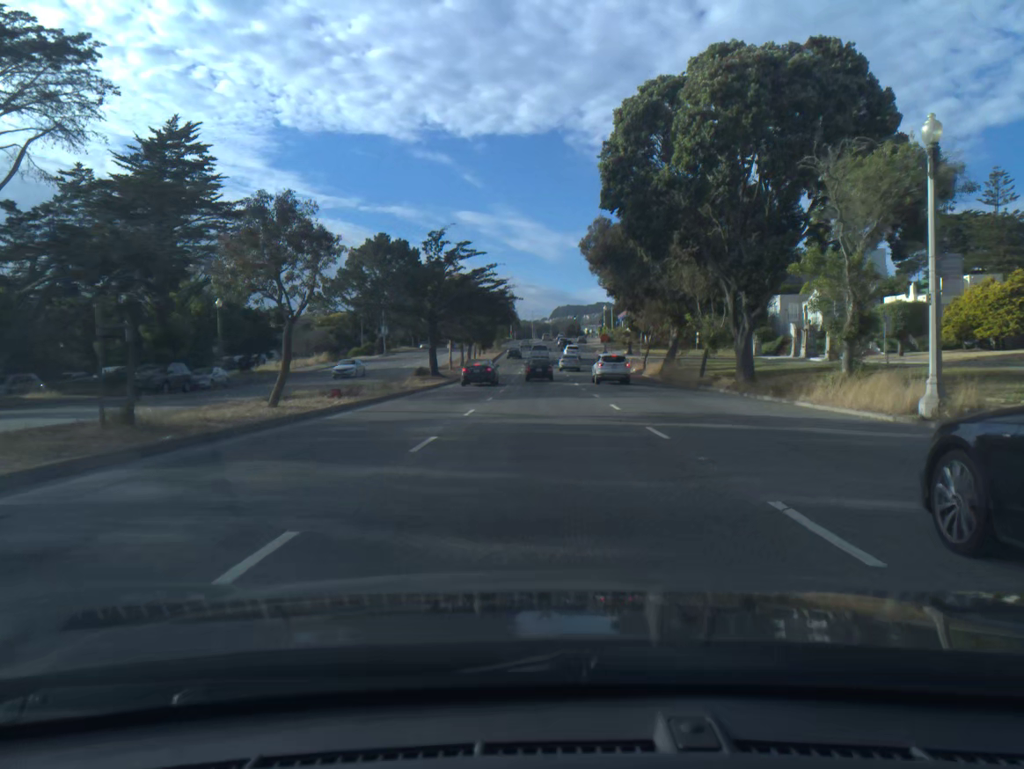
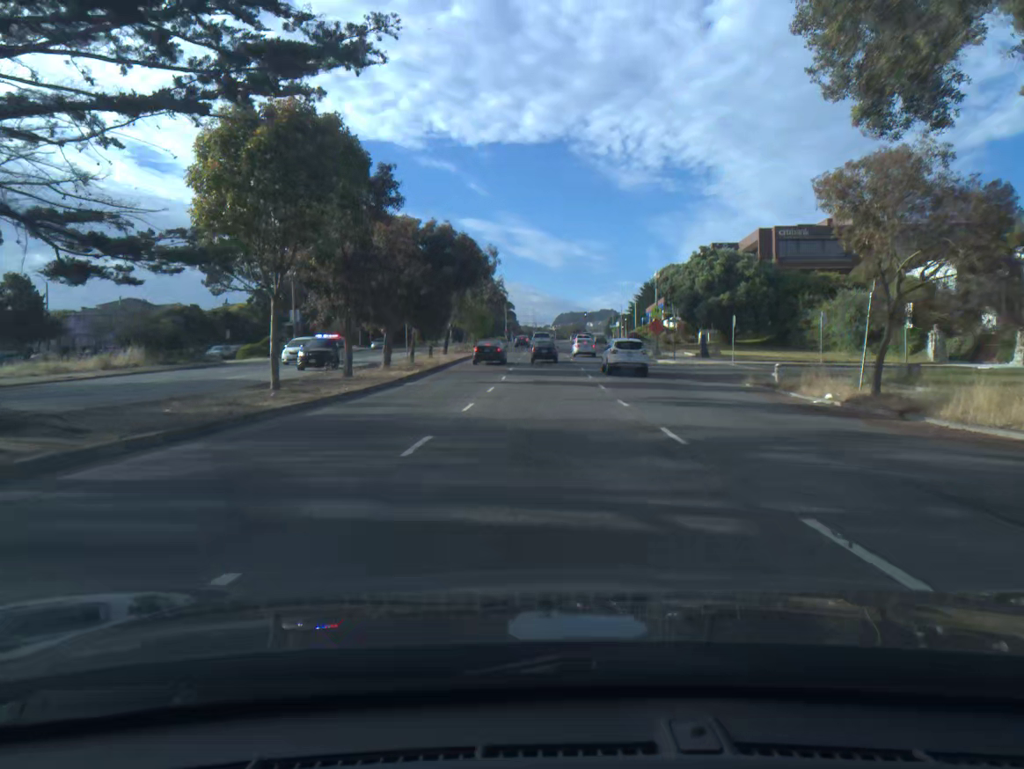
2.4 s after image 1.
(-0.1, +44.7) m; 0°
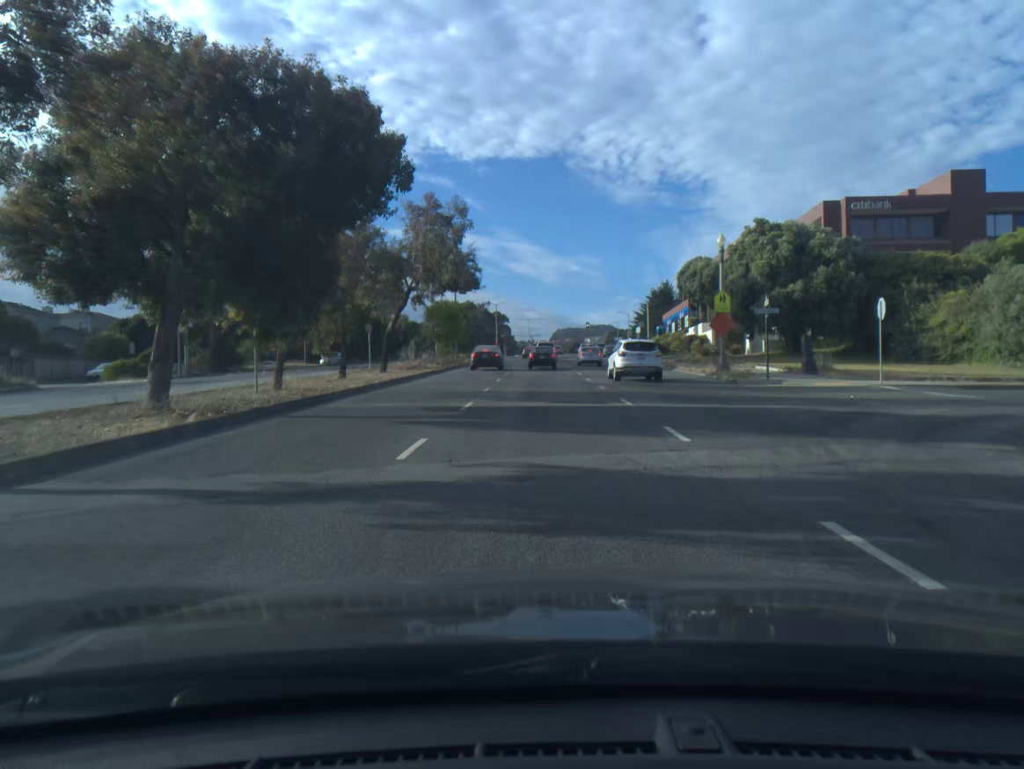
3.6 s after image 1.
(+0.1, +22.3) m; 0°
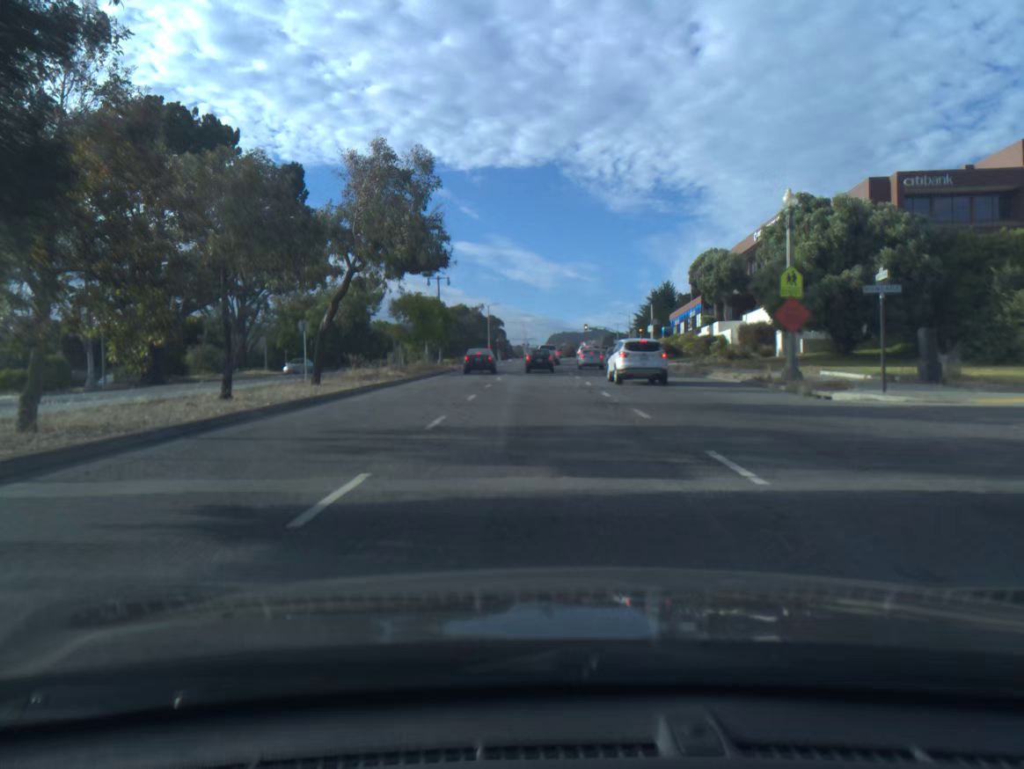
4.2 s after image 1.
(0.0, +11.0) m; 0°
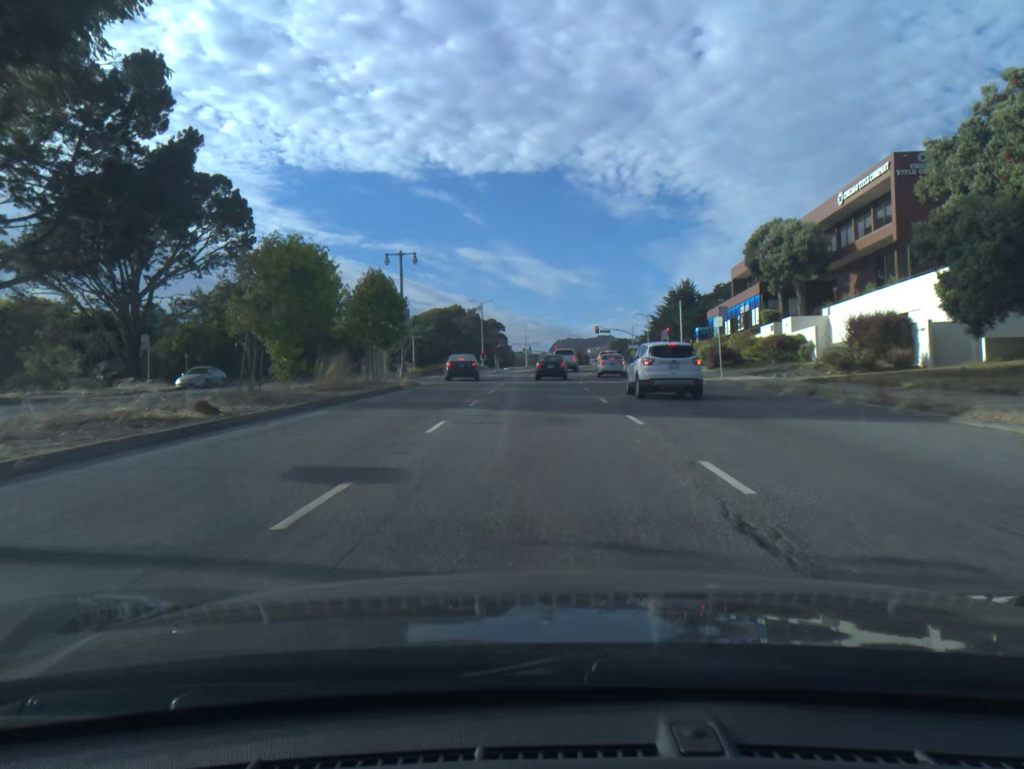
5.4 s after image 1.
(0.0, +21.2) m; 0°
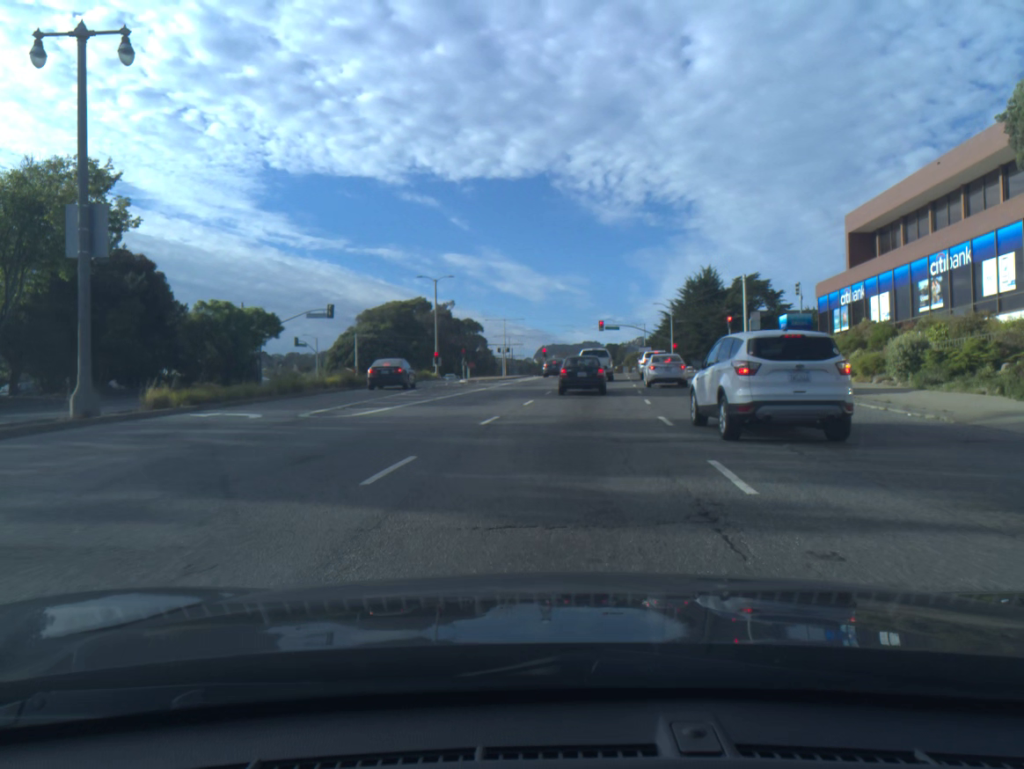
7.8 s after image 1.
(0.0, +36.1) m; +1°
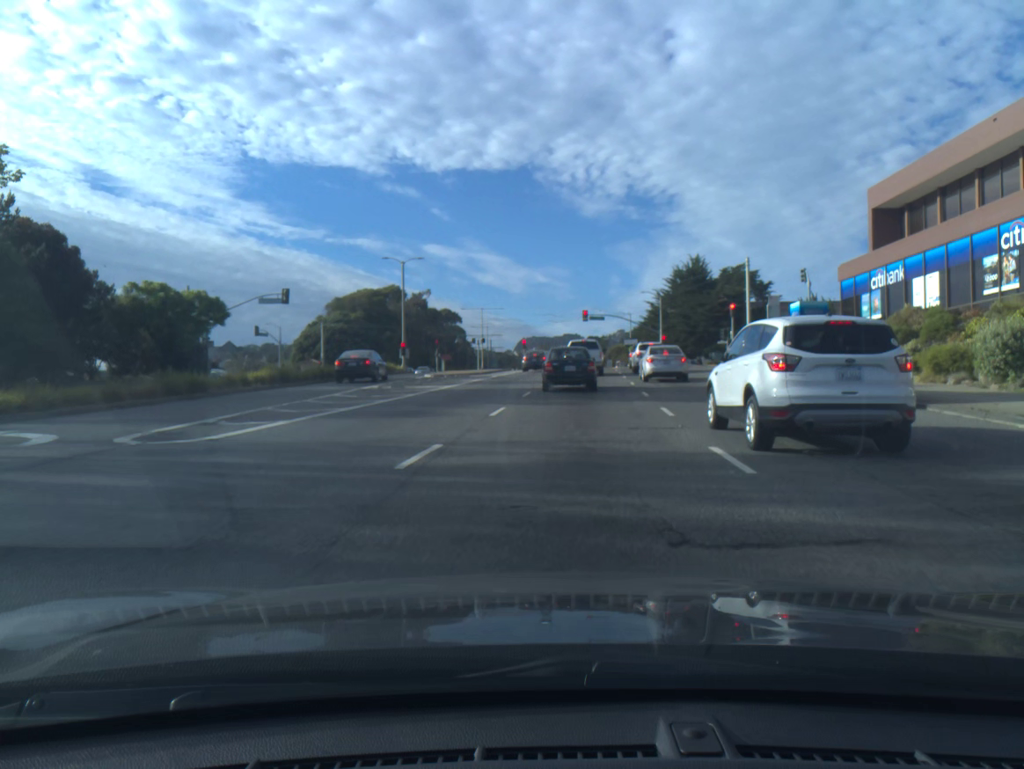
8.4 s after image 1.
(+0.1, +6.9) m; +1°
